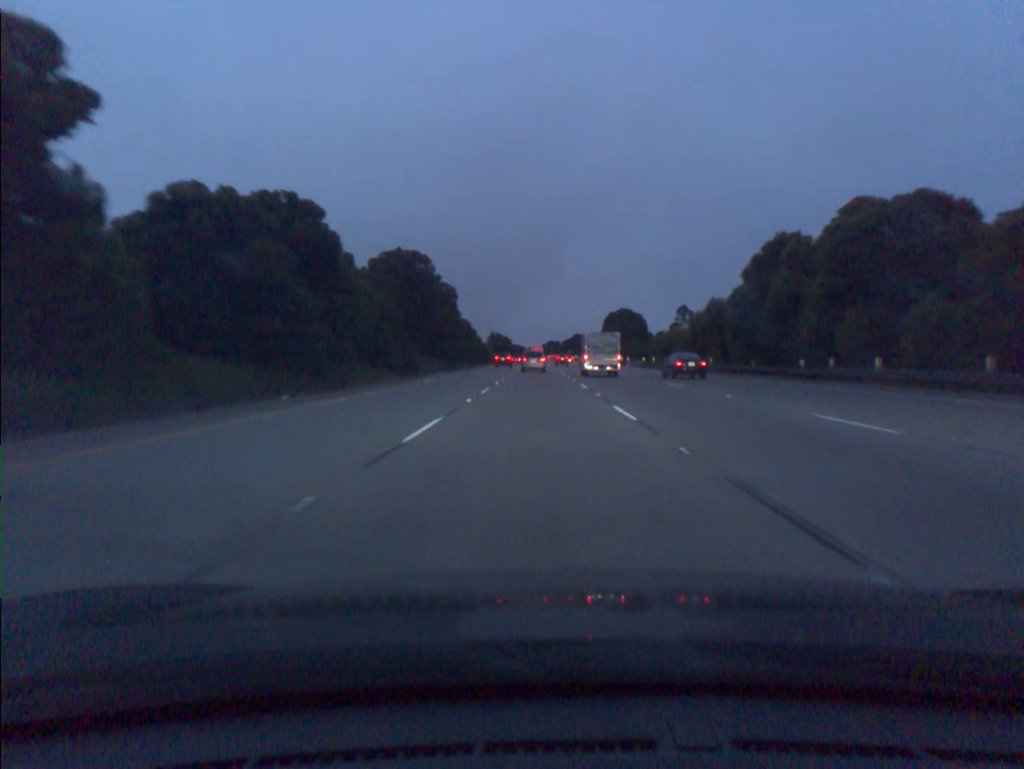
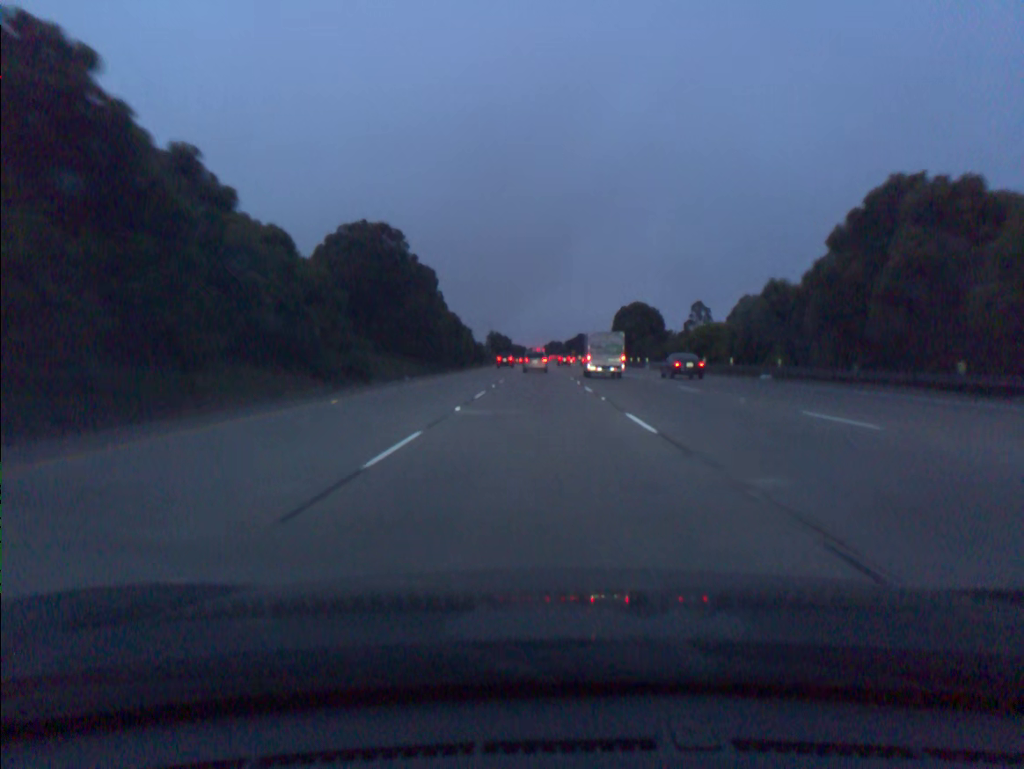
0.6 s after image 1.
(0.0, +17.2) m; 0°
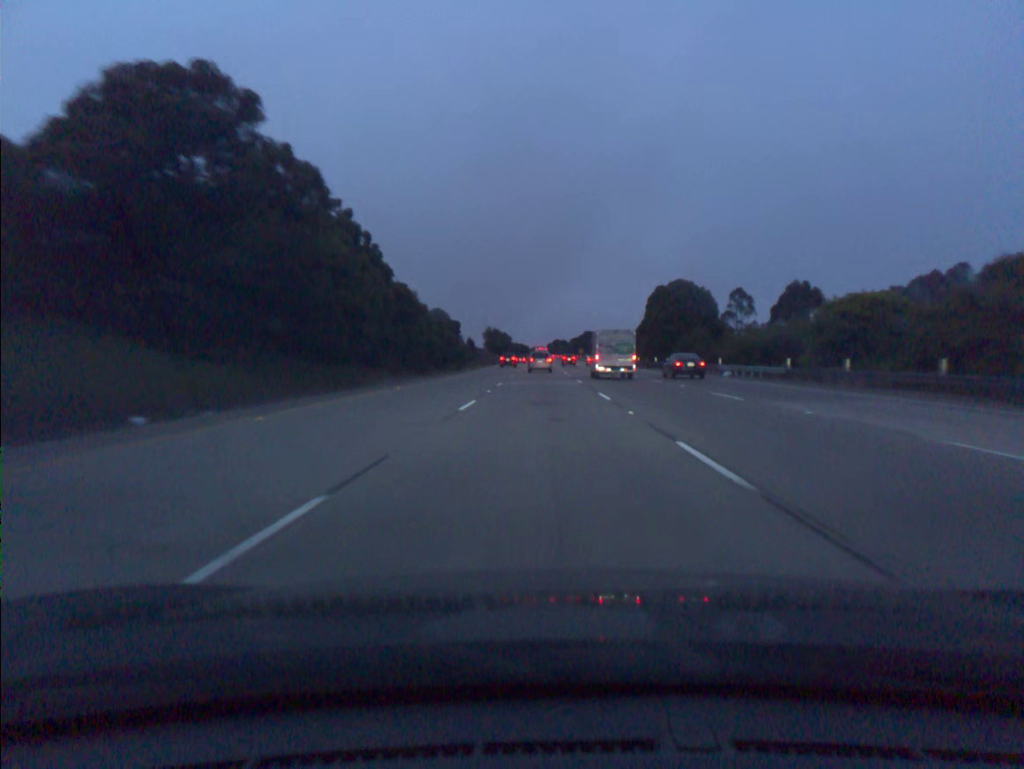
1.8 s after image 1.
(-0.1, +34.7) m; 0°
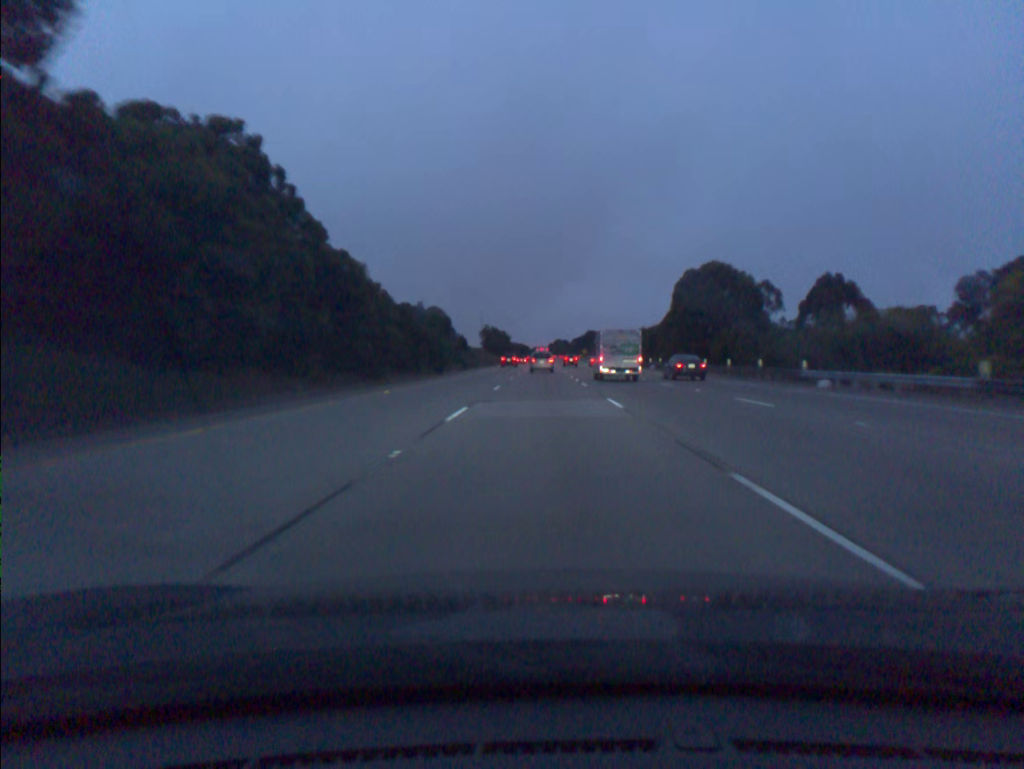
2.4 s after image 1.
(0.0, +17.4) m; 0°
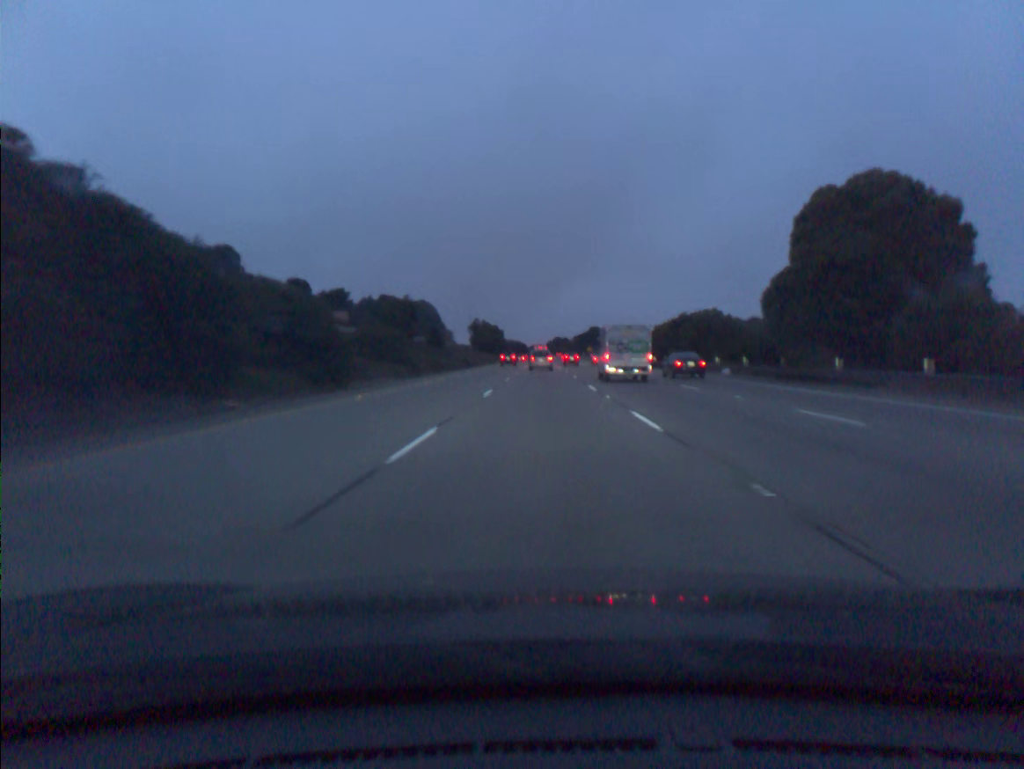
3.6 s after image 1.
(0.0, +34.9) m; 0°
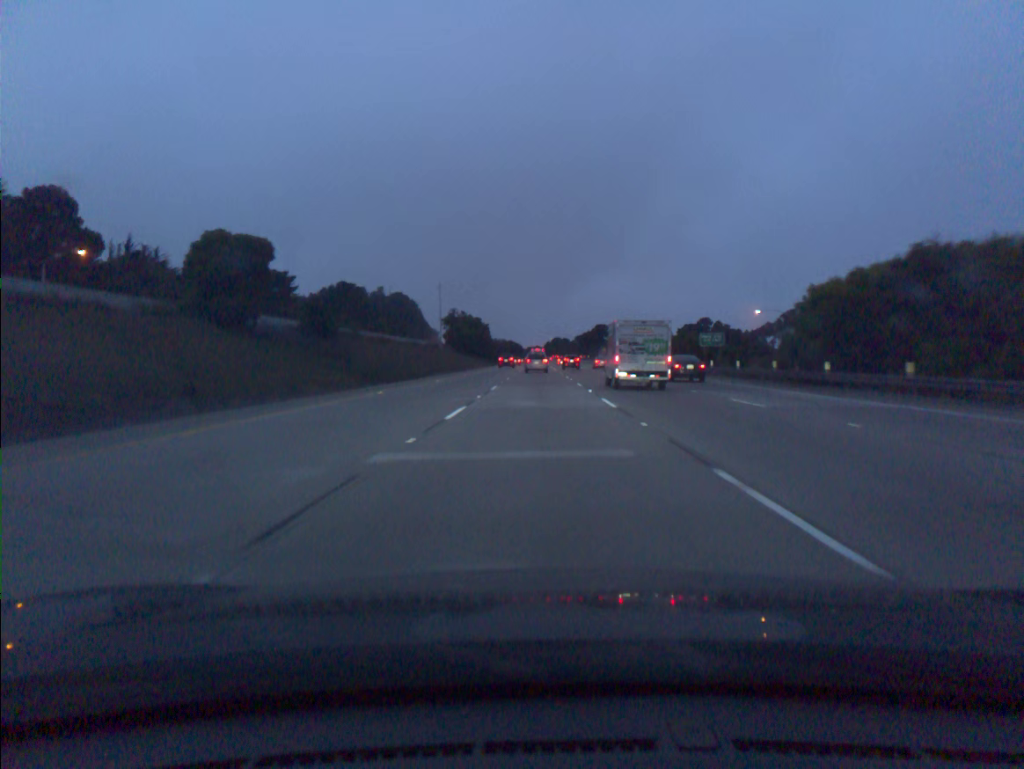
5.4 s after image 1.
(+0.1, +52.5) m; 0°
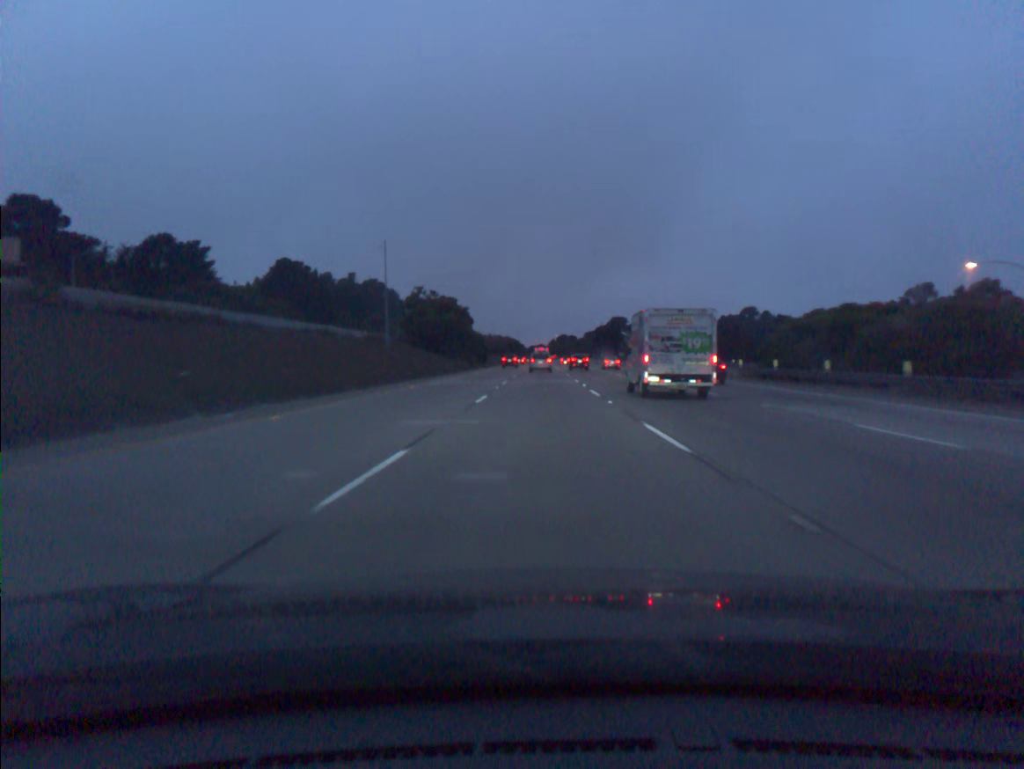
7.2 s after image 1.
(-0.1, +52.7) m; 0°
